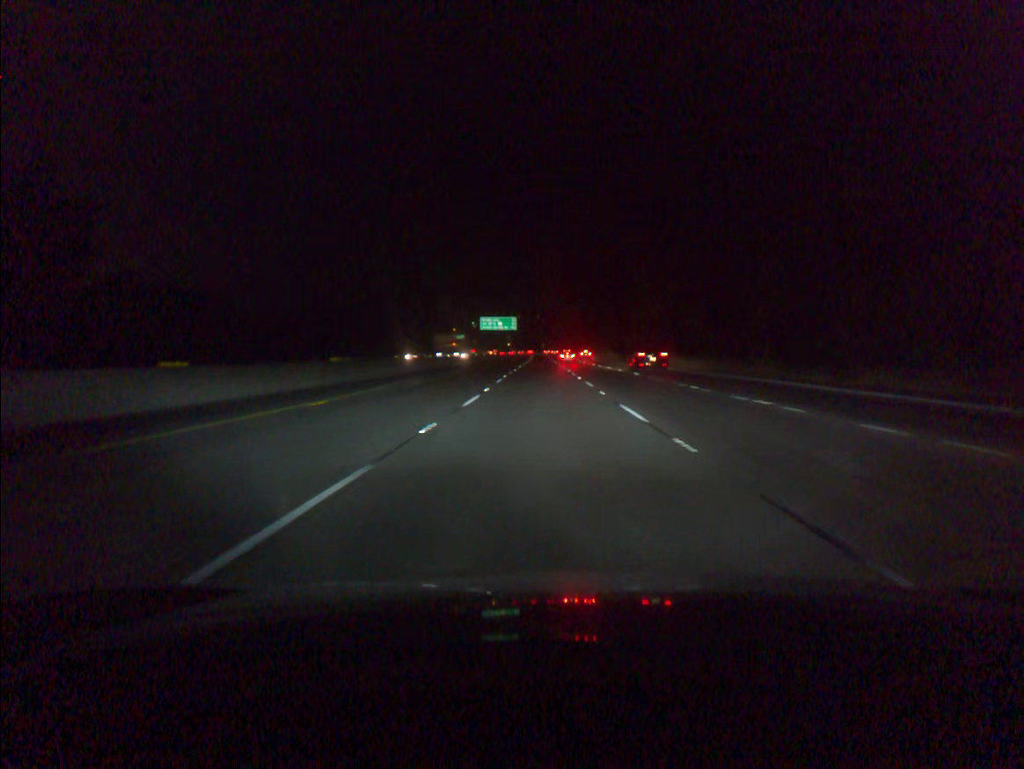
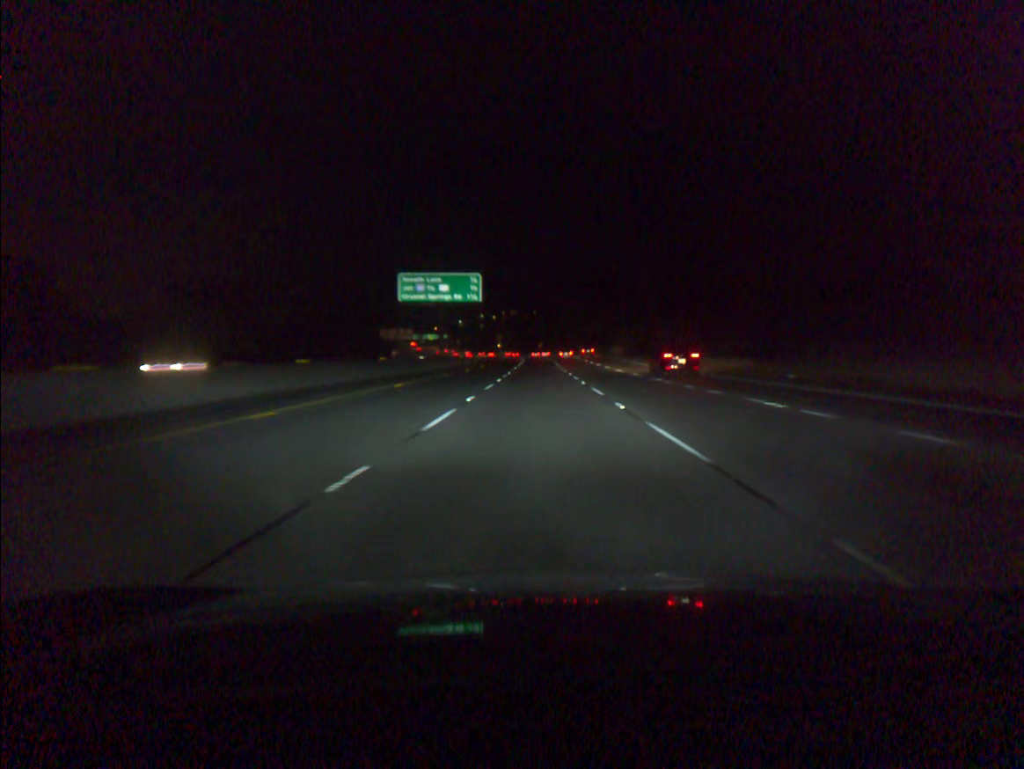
(0.0, +91.3) m; 0°
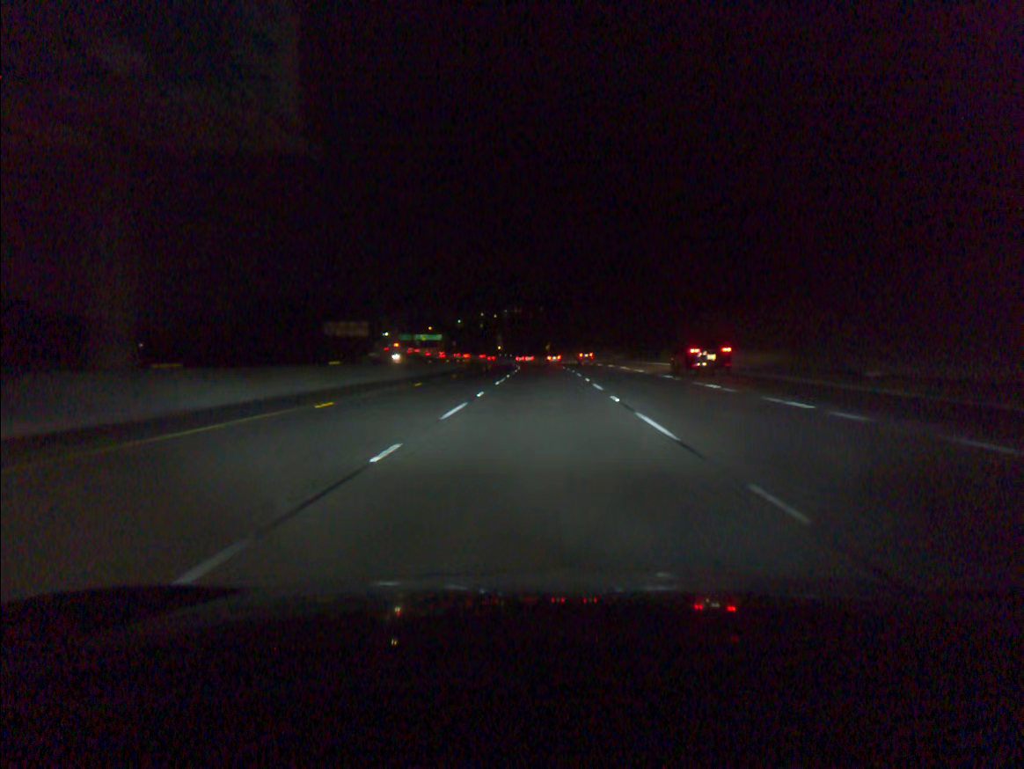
(-0.2, +54.9) m; 0°
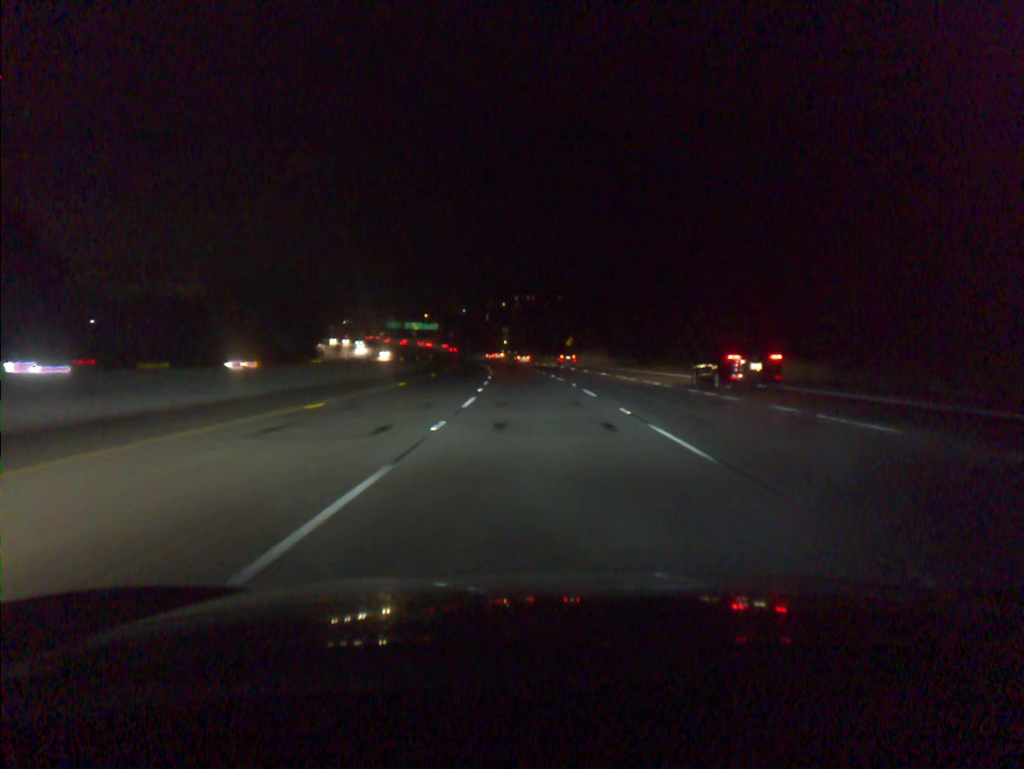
(-0.5, +73.3) m; -1°
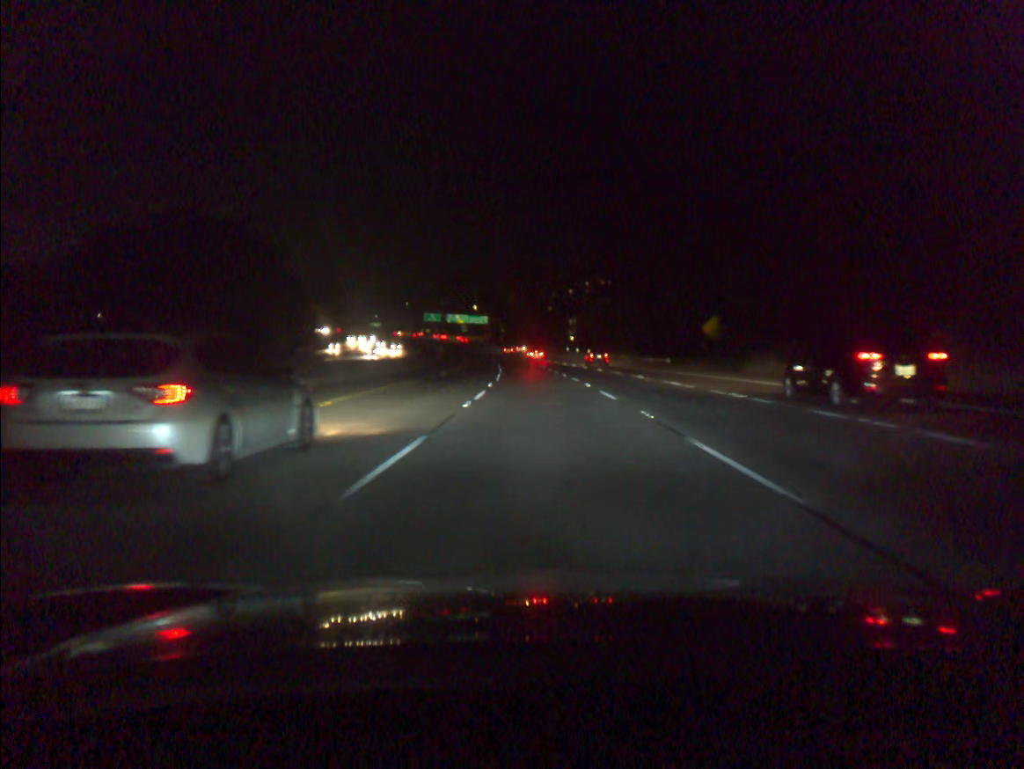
(-3.1, +73.3) m; -5°
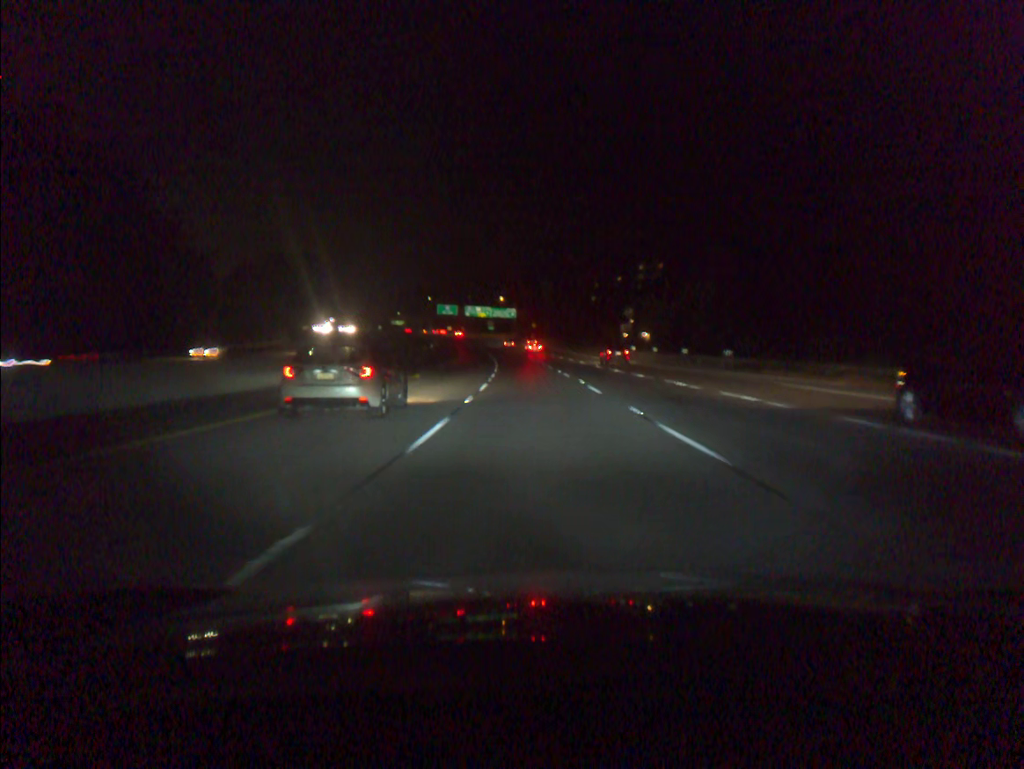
(-1.3, +55.1) m; -3°
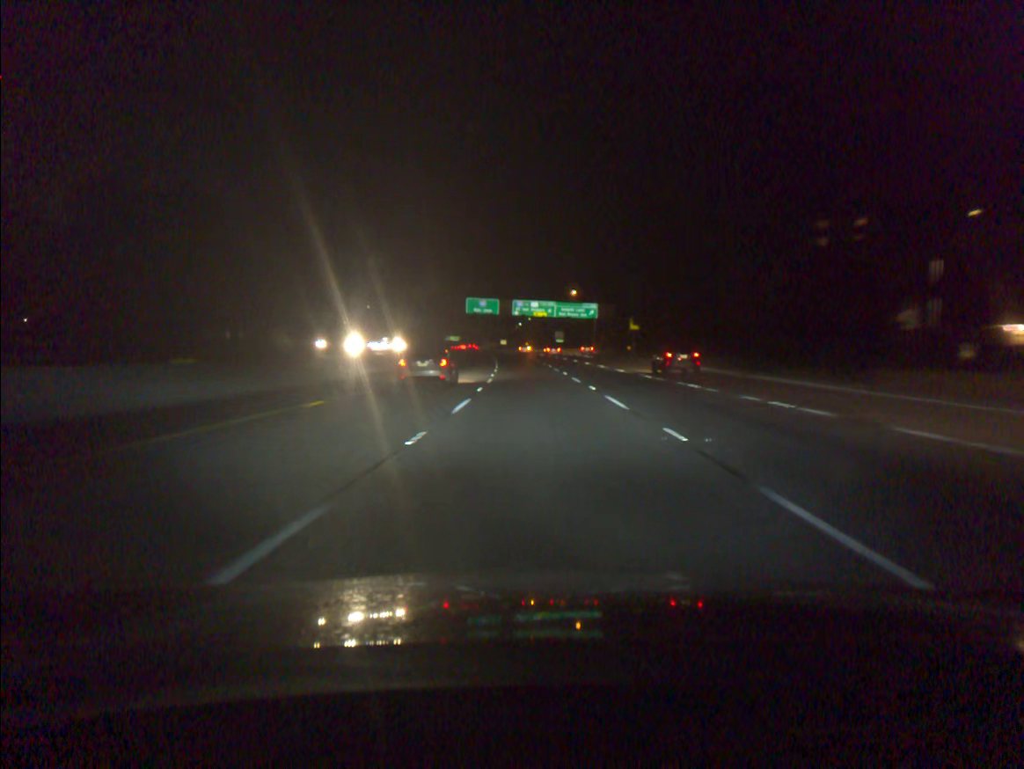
(-4.1, +91.4) m; -5°
